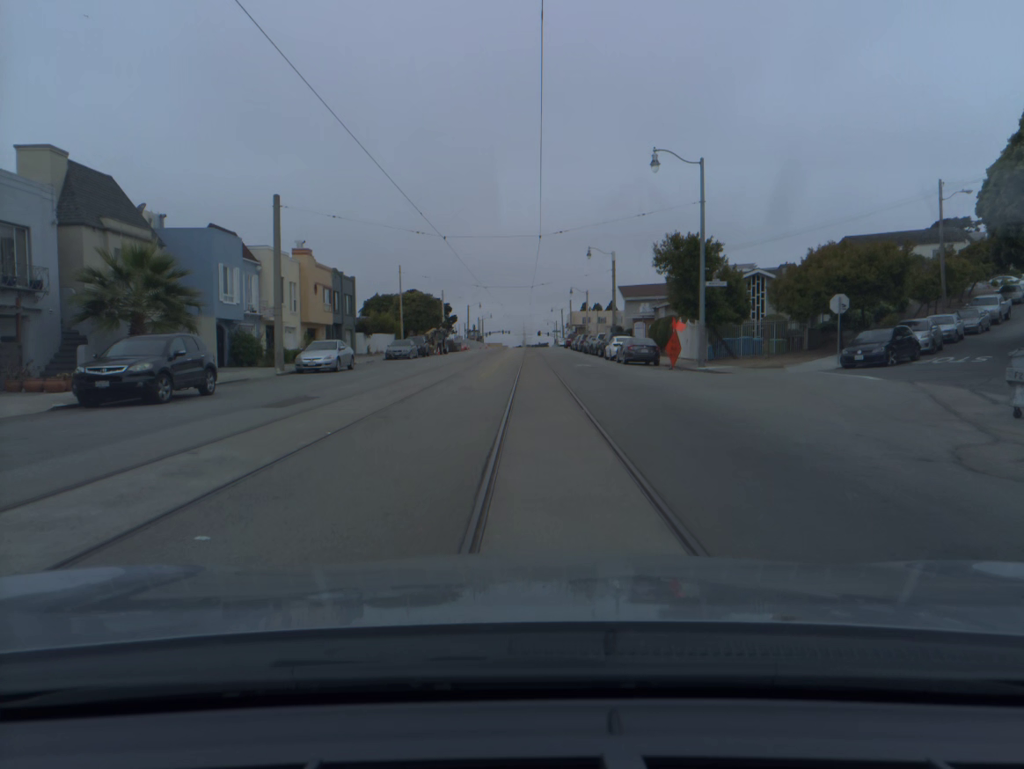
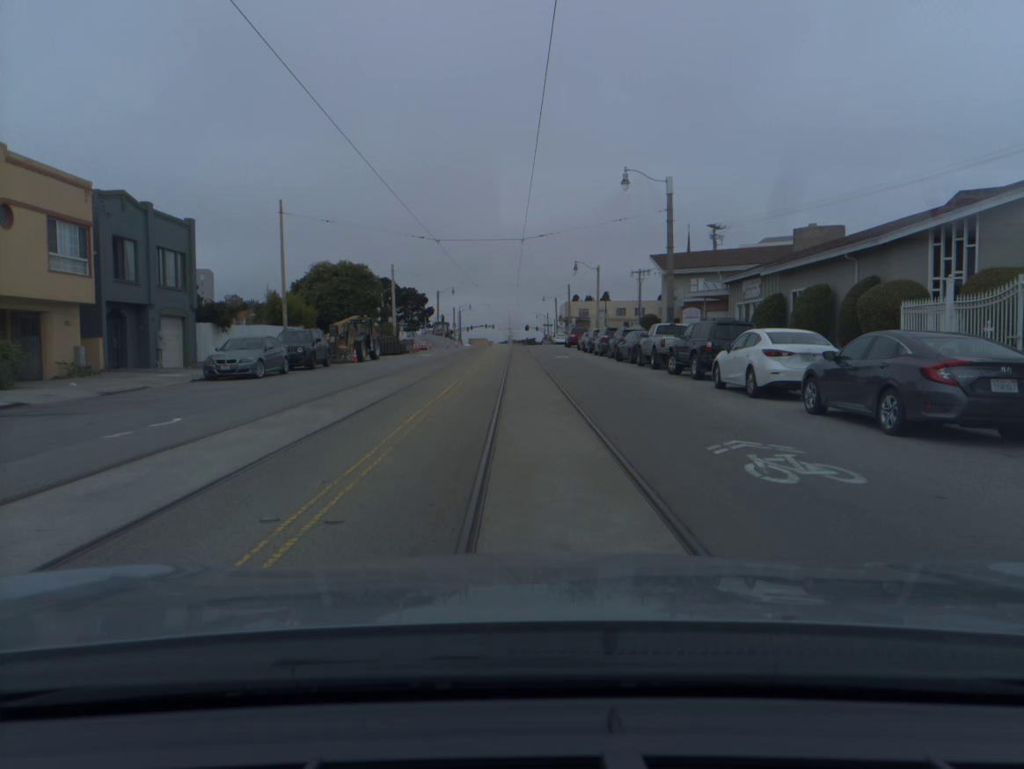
(+0.1, +30.3) m; +1°
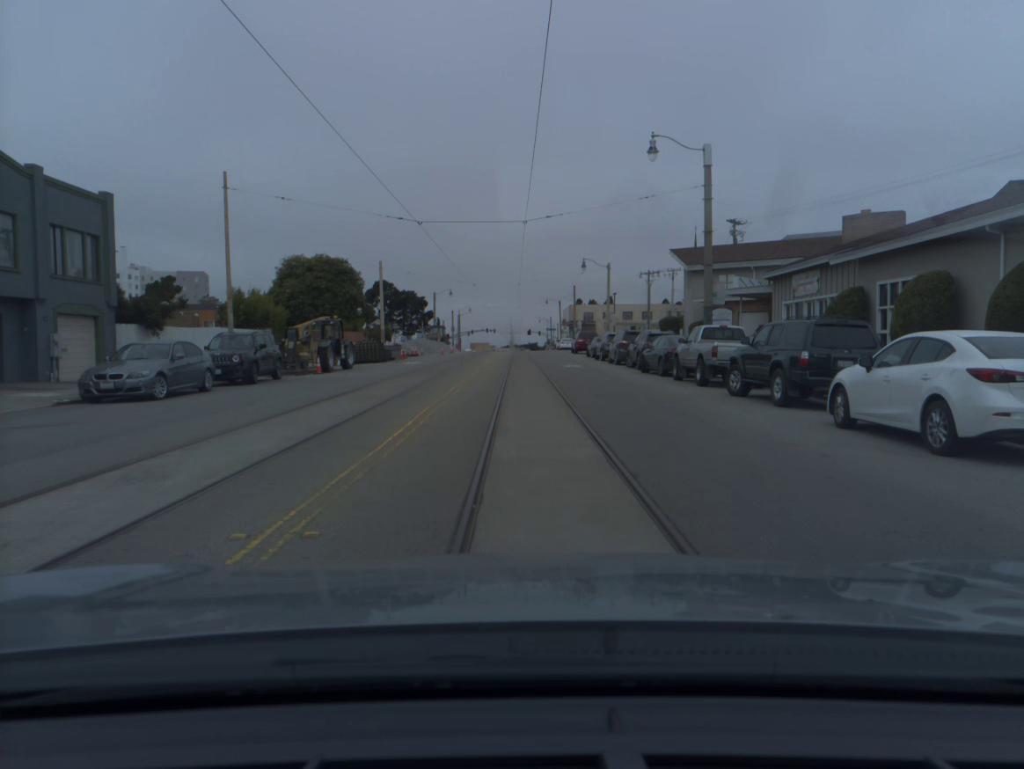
(0.0, +7.4) m; 0°
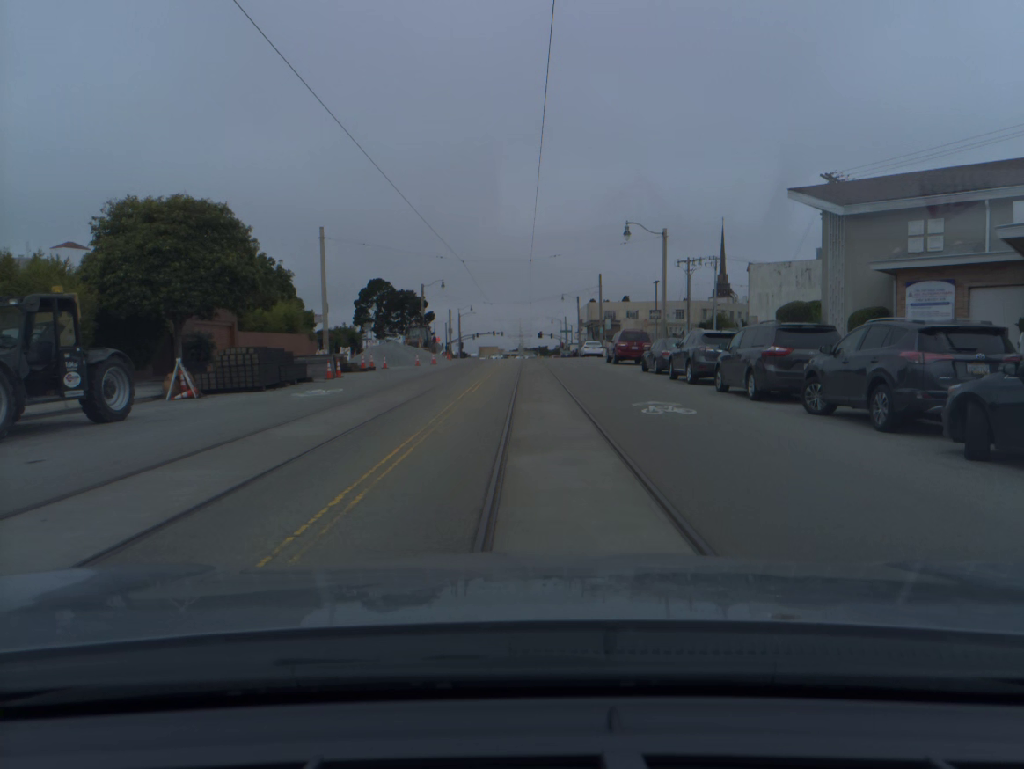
(-0.2, +21.7) m; 0°
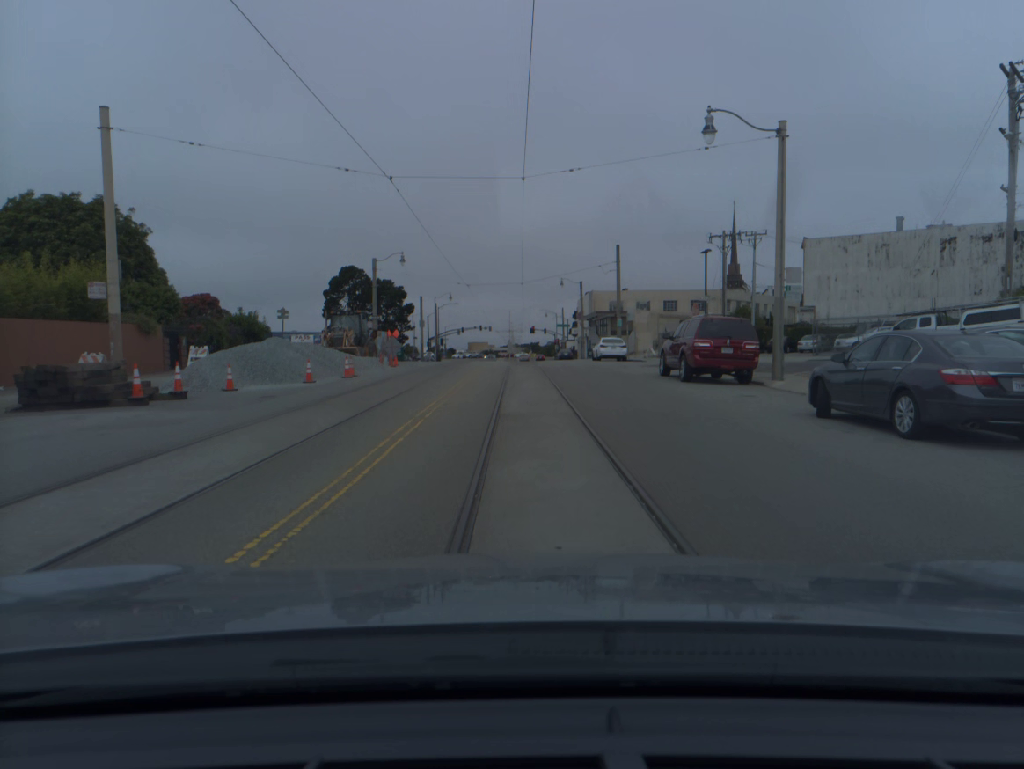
(+0.1, +21.3) m; 0°
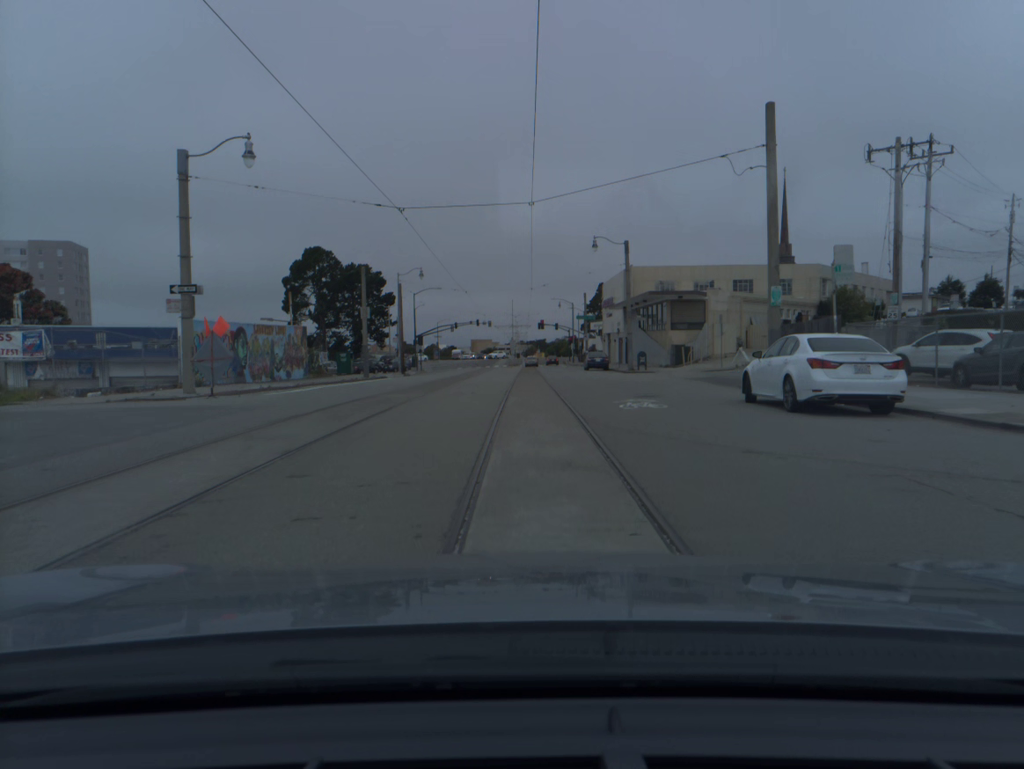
(-0.1, +34.2) m; 0°
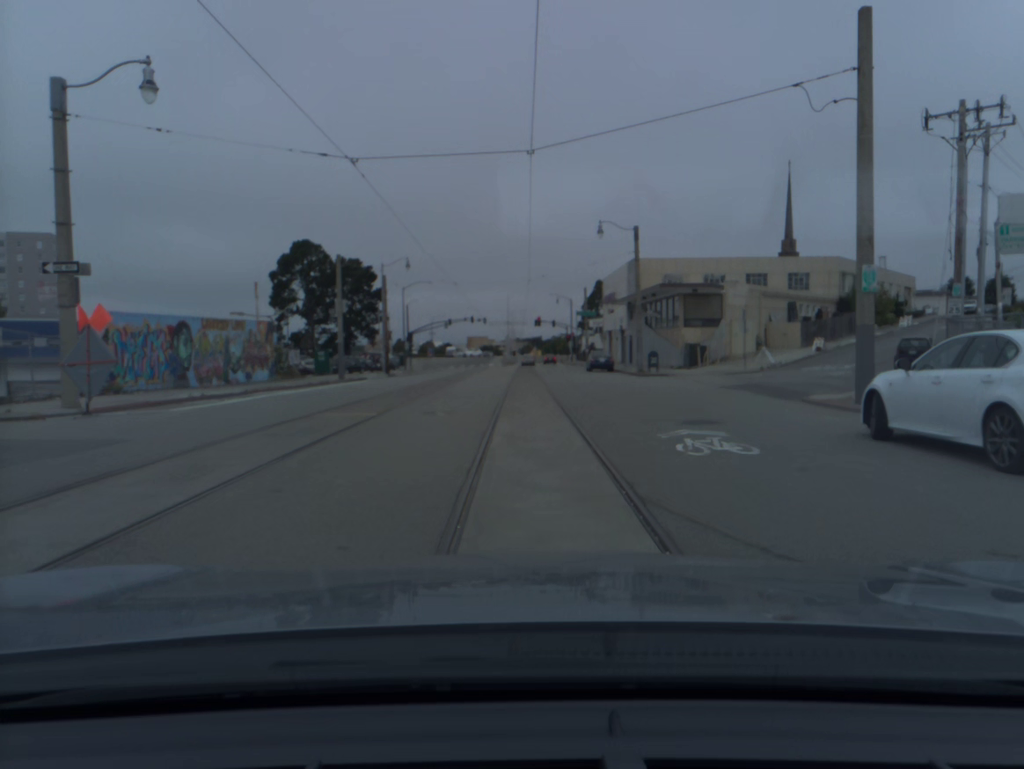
(0.0, +6.6) m; +1°
